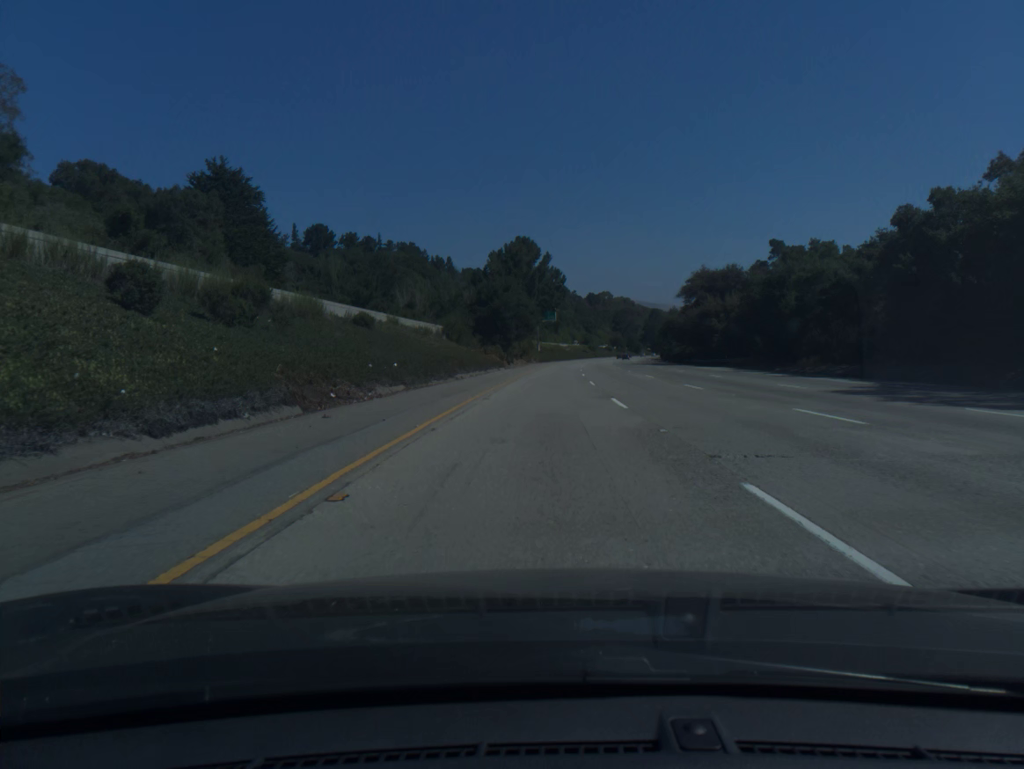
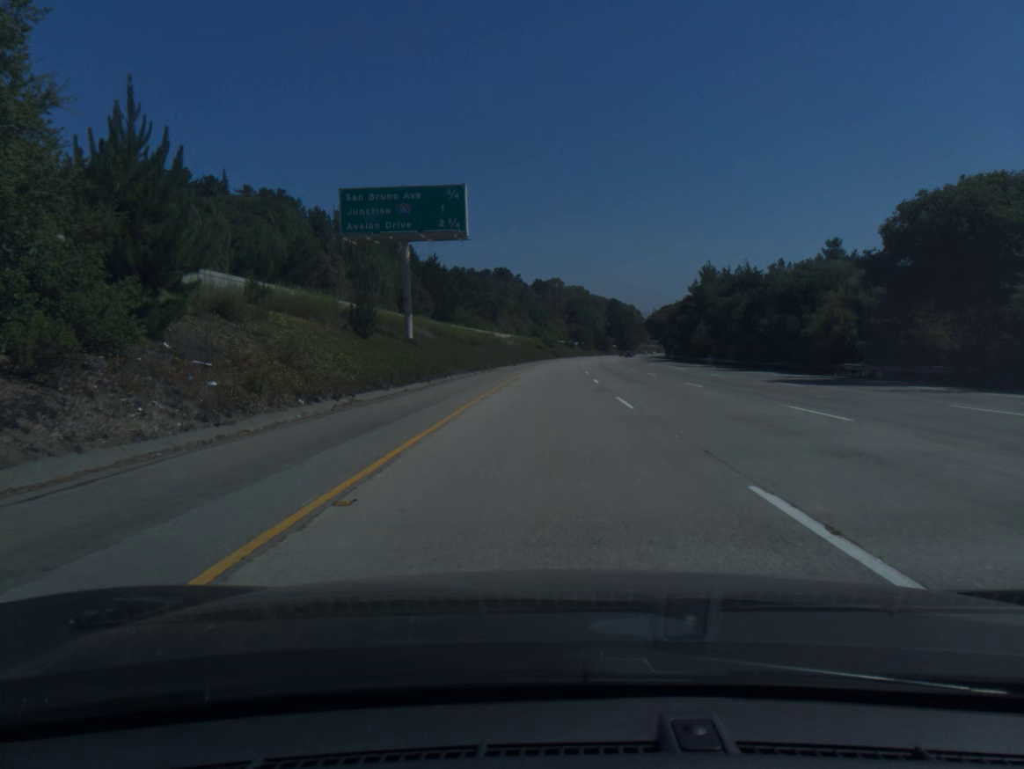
(+3.7, +102.5) m; +4°
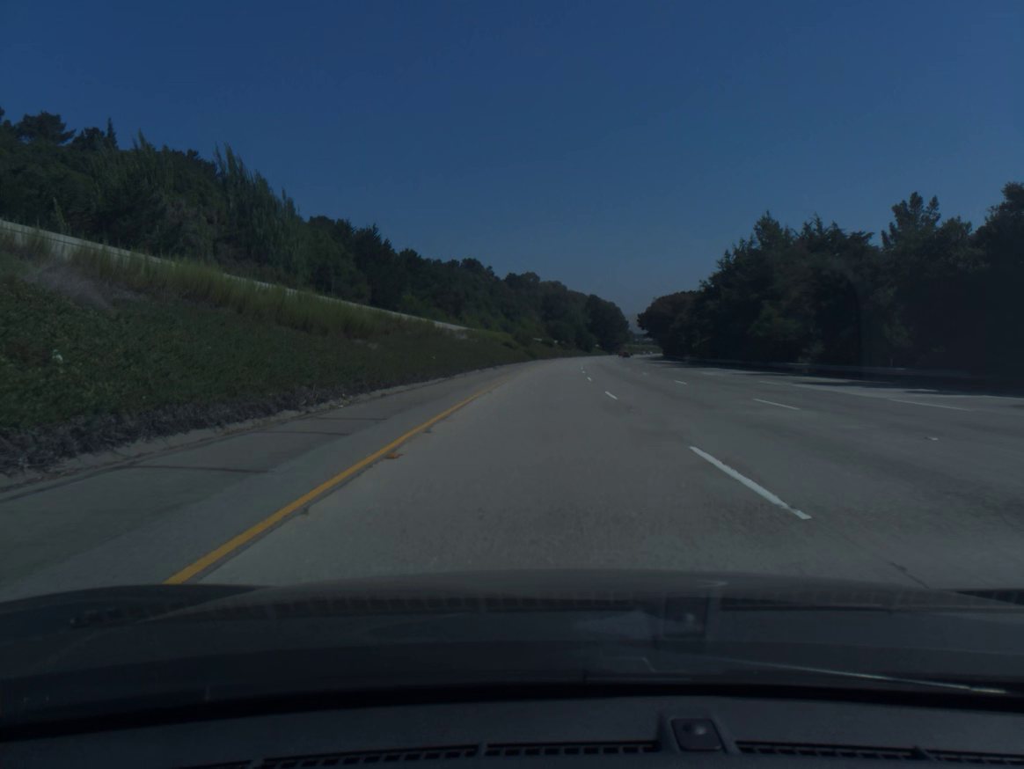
(+0.6, +41.0) m; +2°
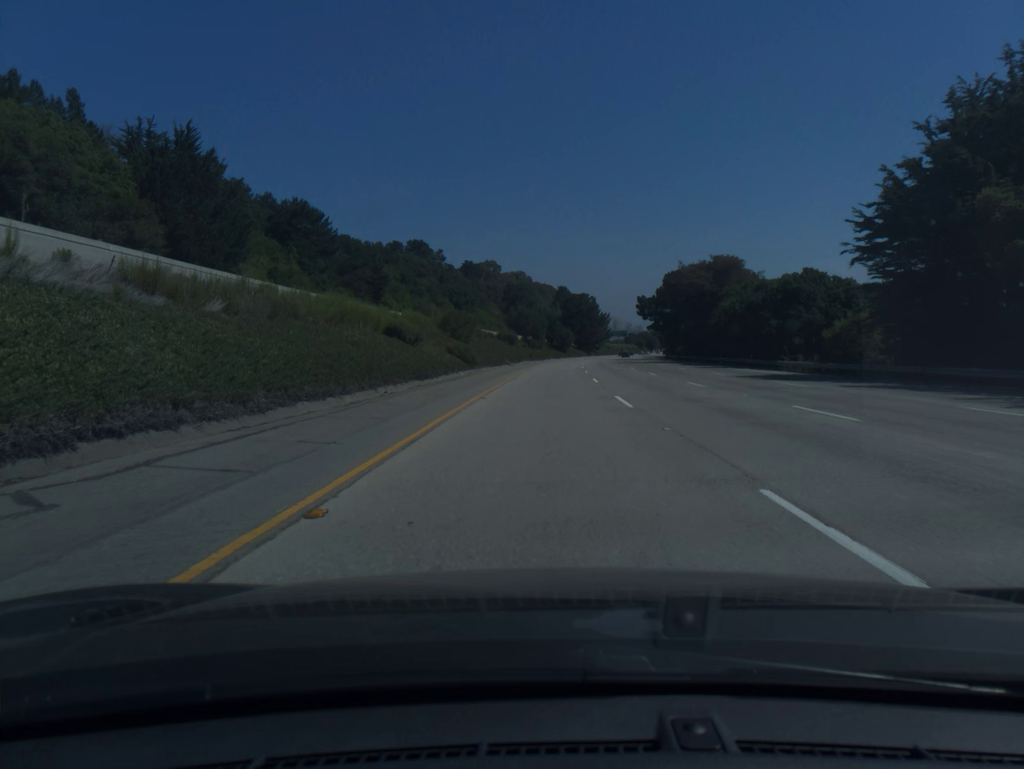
(+1.3, +61.5) m; +3°
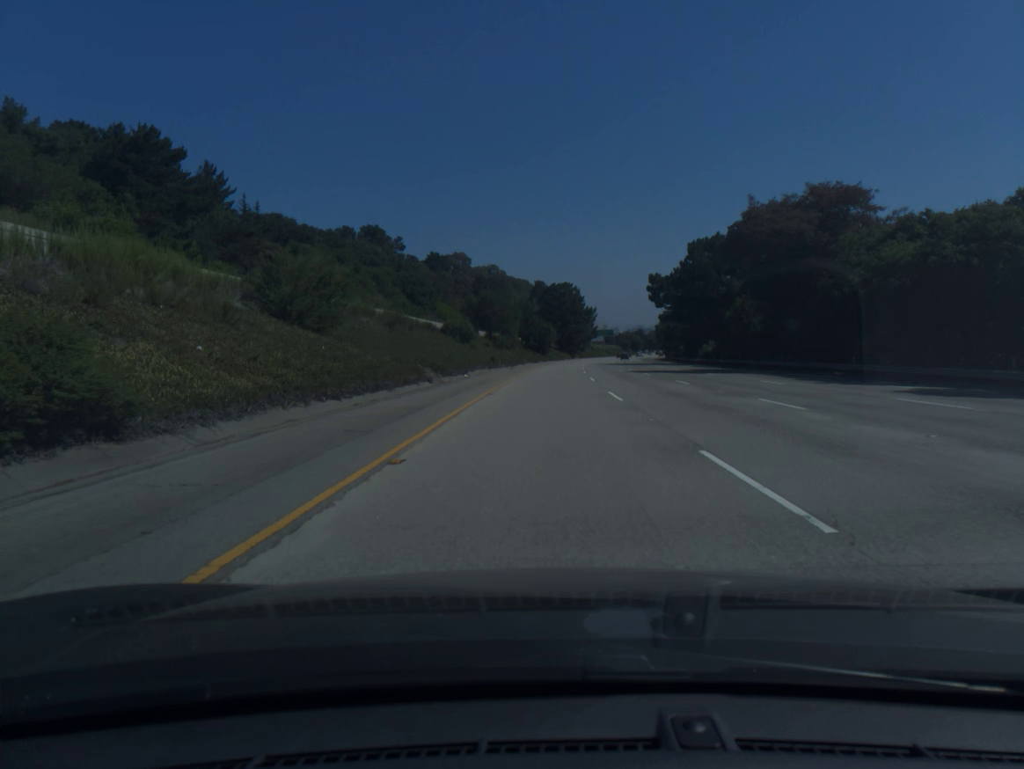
(+0.6, +41.0) m; +2°
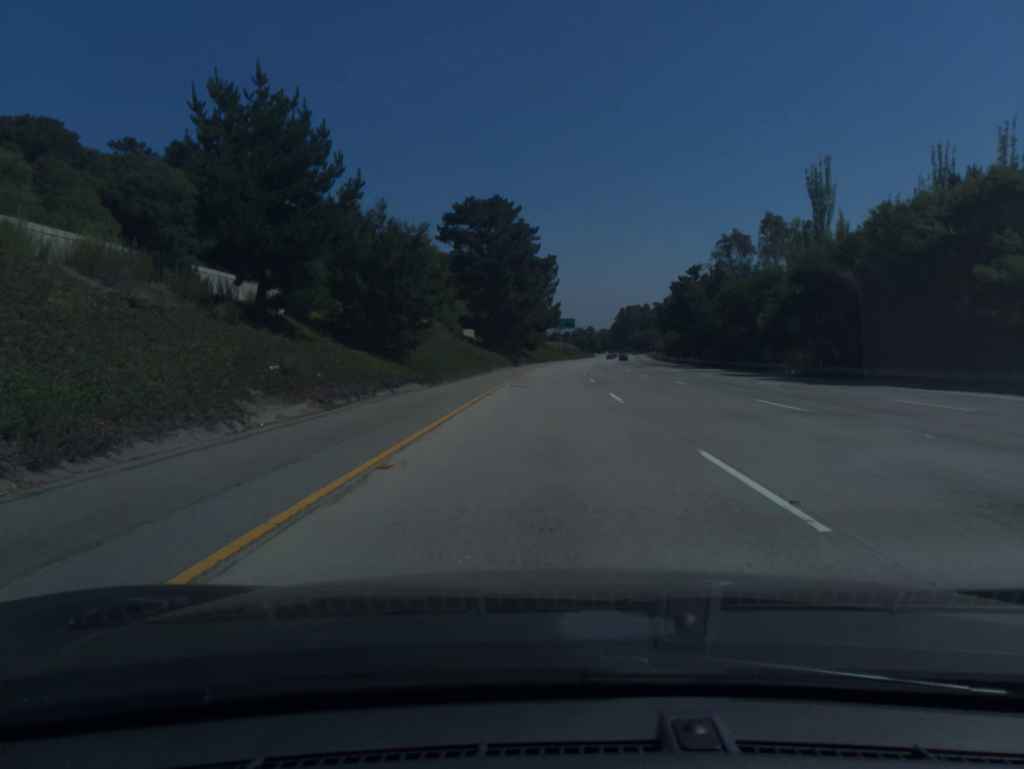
(+3.9, +102.5) m; +4°
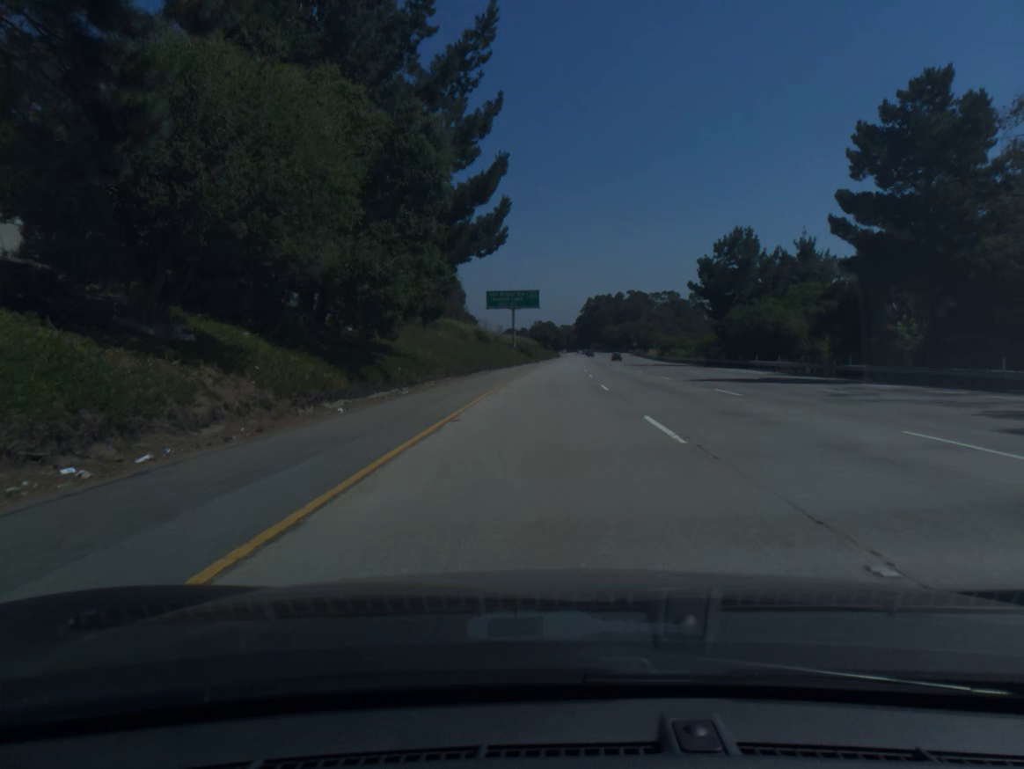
(+2.3, +81.9) m; +3°
